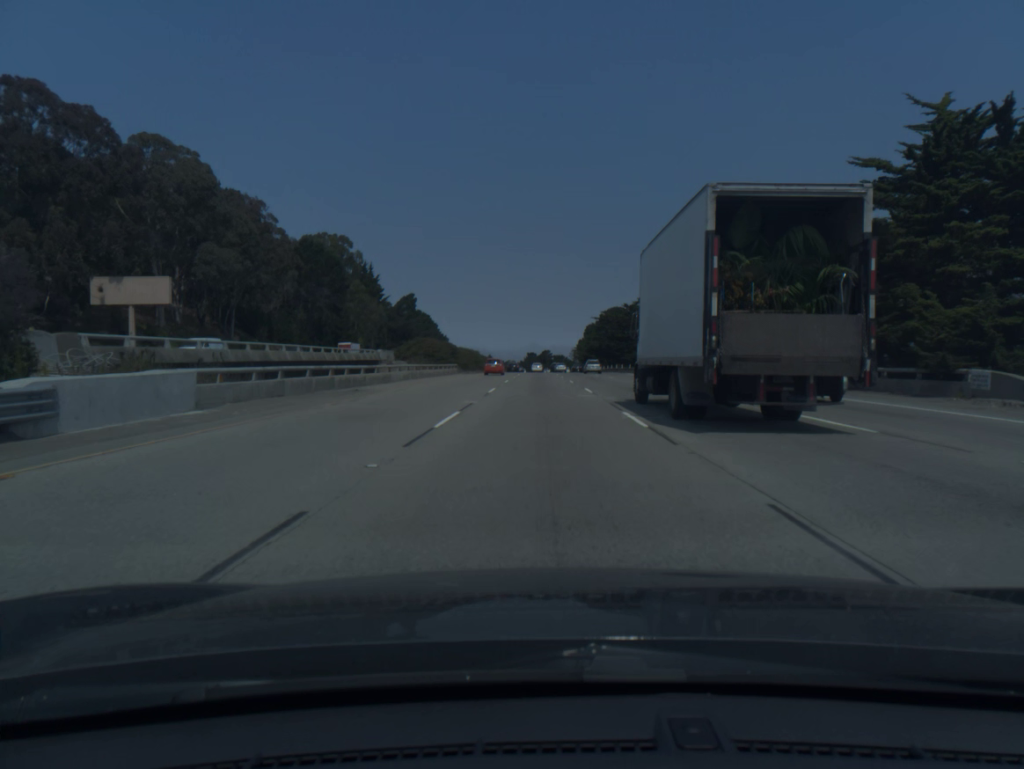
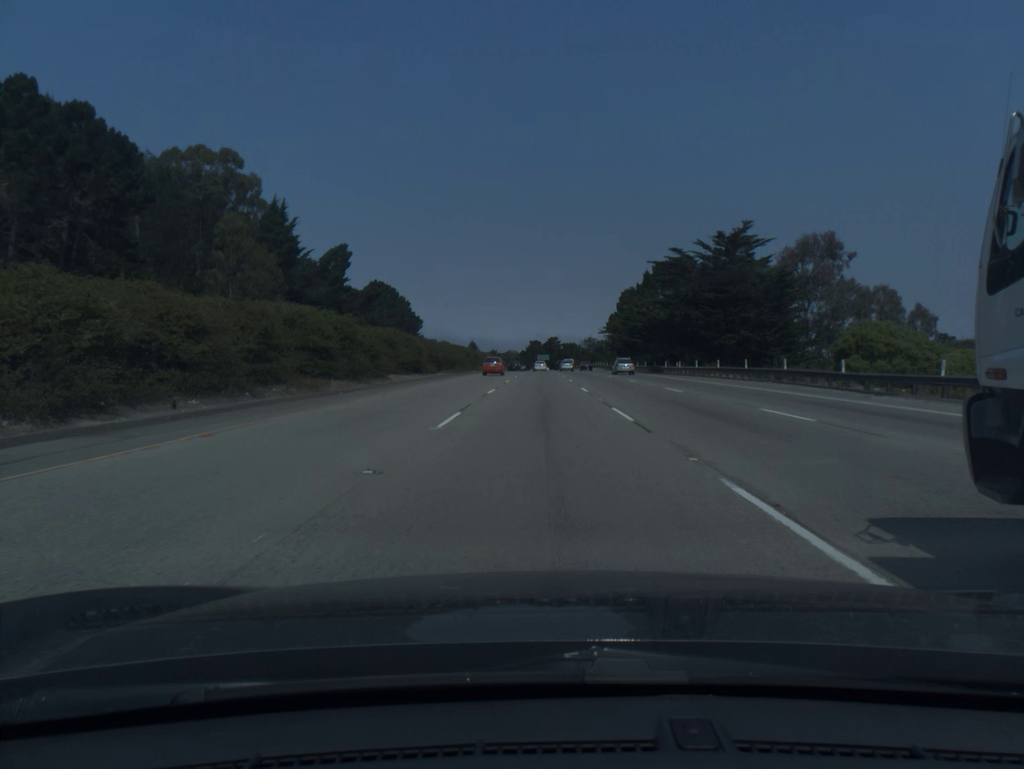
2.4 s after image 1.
(-0.2, +82.5) m; 0°
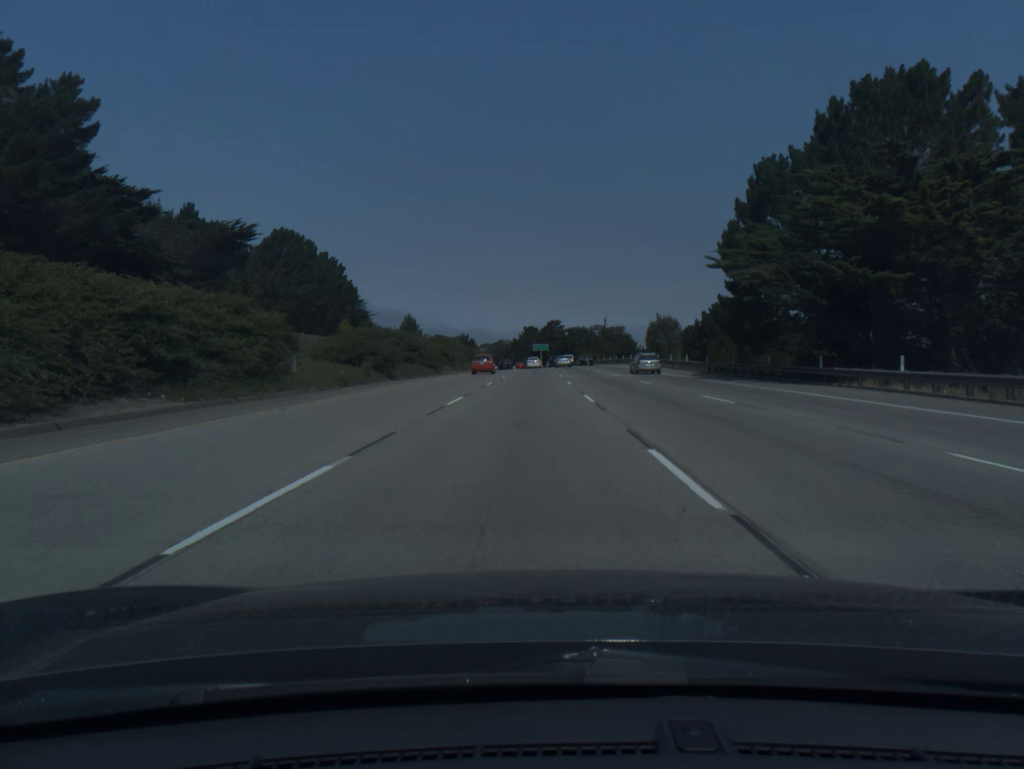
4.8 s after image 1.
(+0.3, +82.4) m; 0°
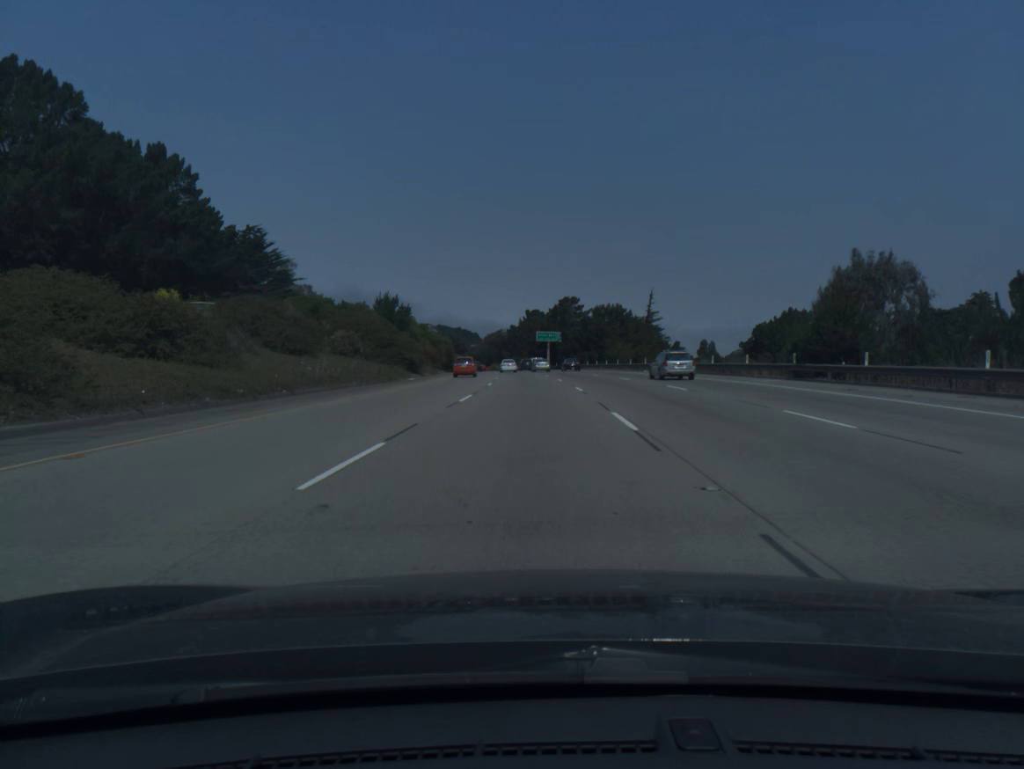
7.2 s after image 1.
(-0.4, +81.0) m; -1°
